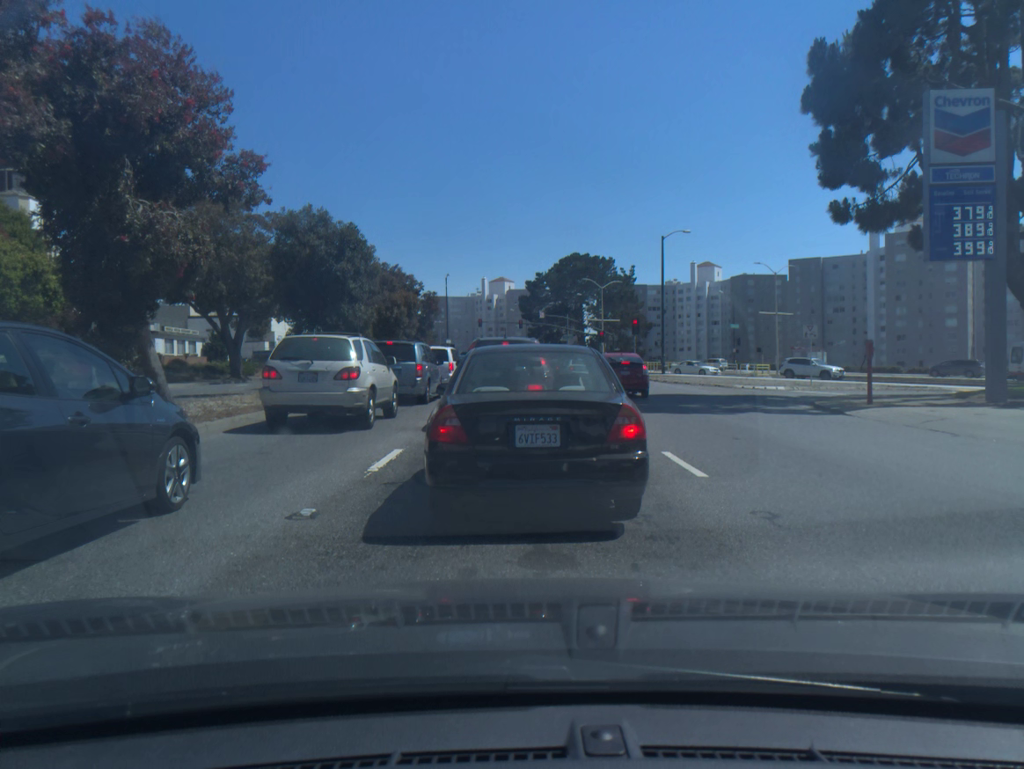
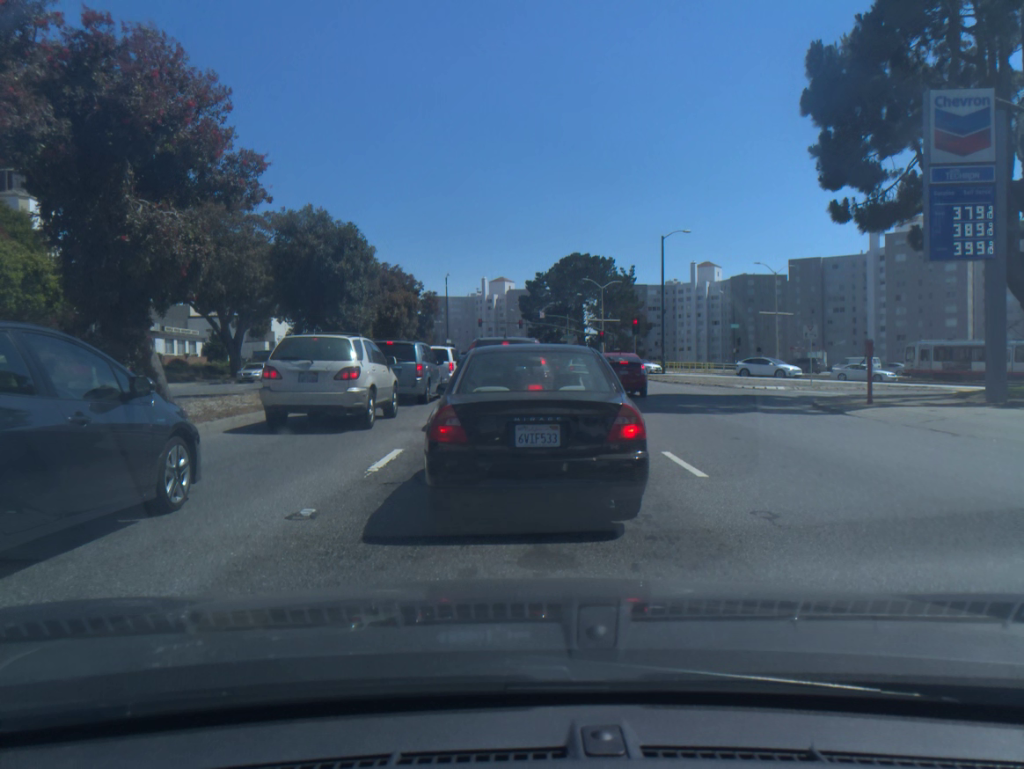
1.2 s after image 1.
(0.0, 0.0) m; 0°
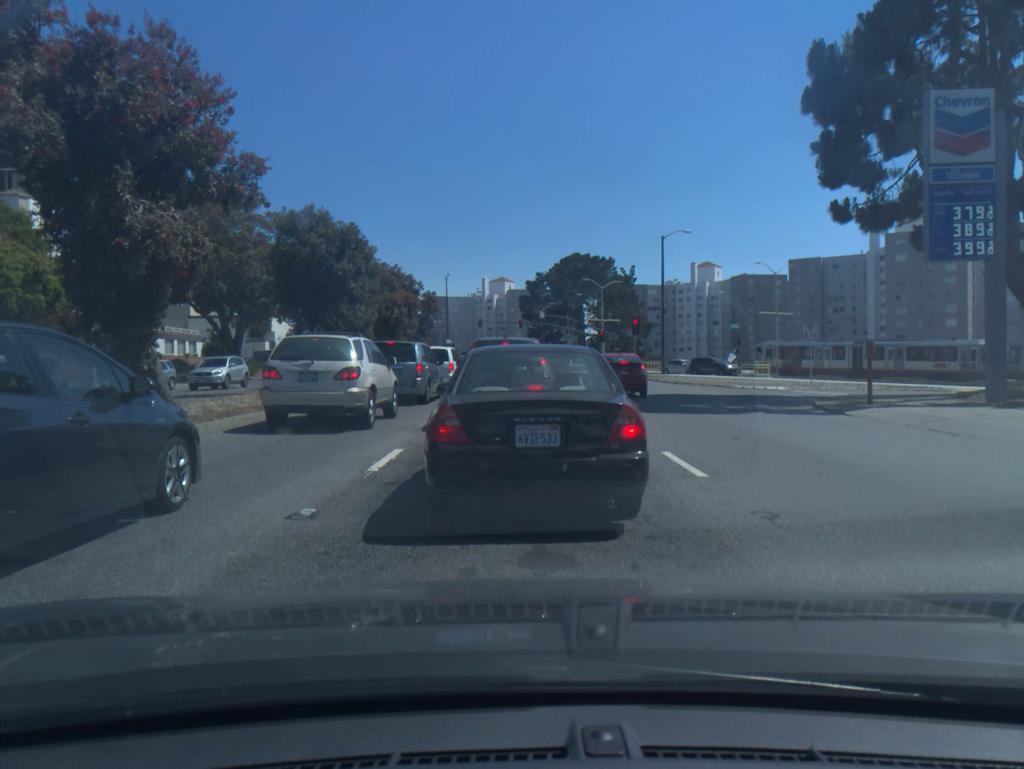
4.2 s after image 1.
(0.0, 0.0) m; 0°
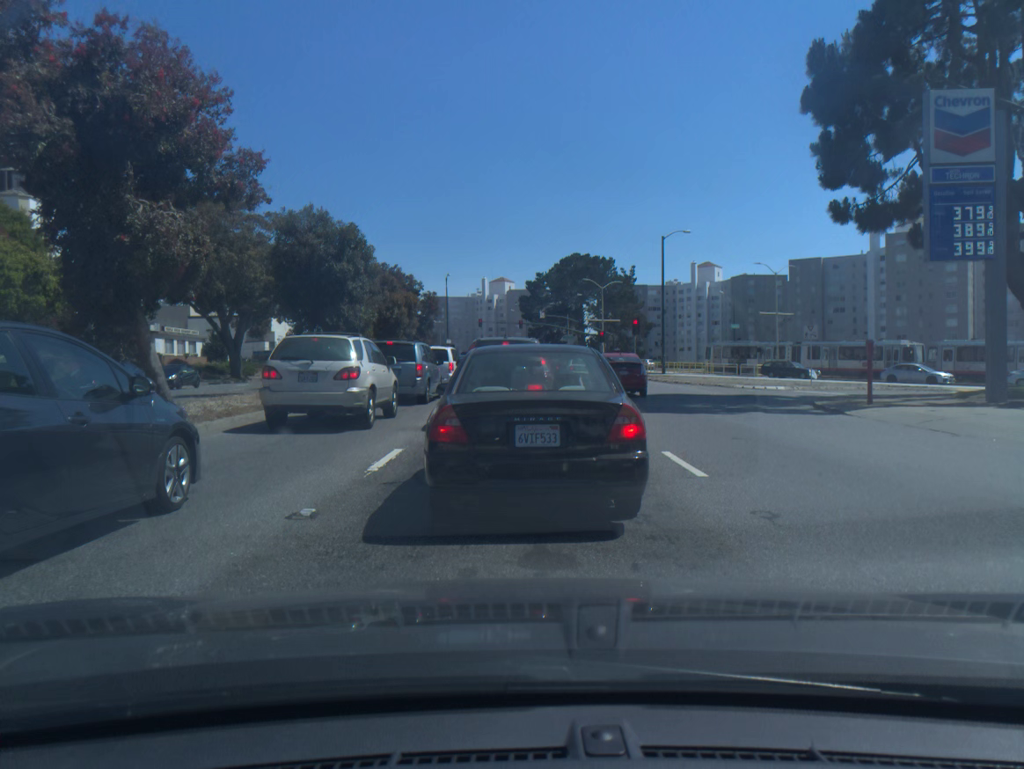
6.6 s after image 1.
(0.0, 0.0) m; 0°
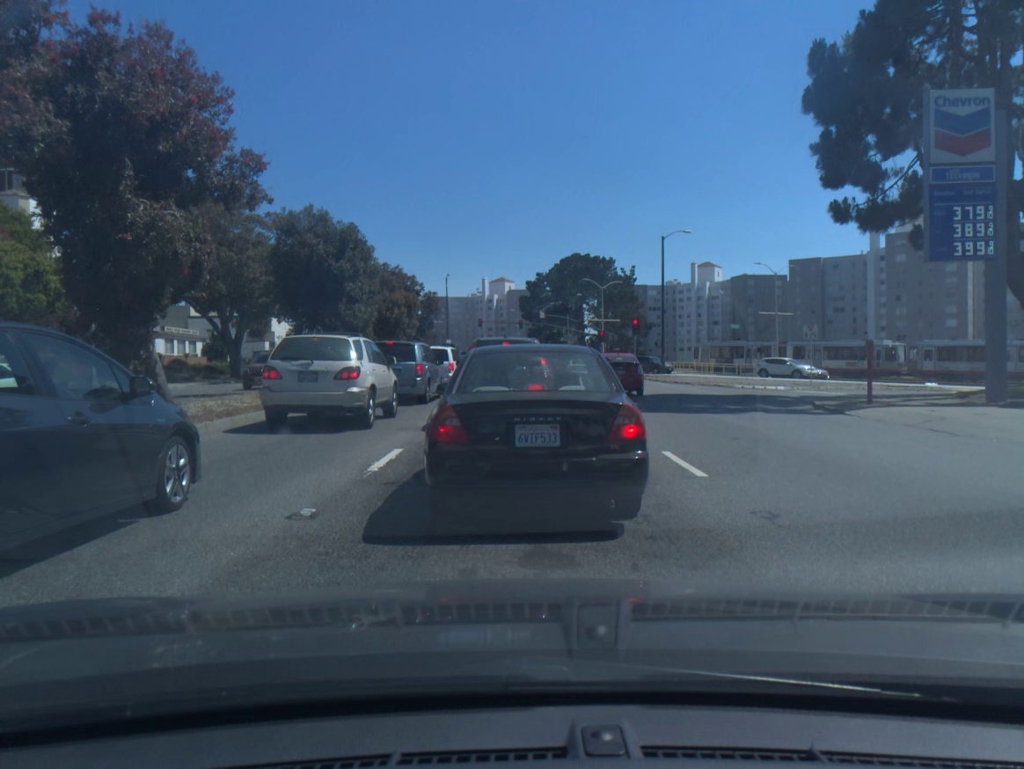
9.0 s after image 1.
(0.0, 0.0) m; 0°
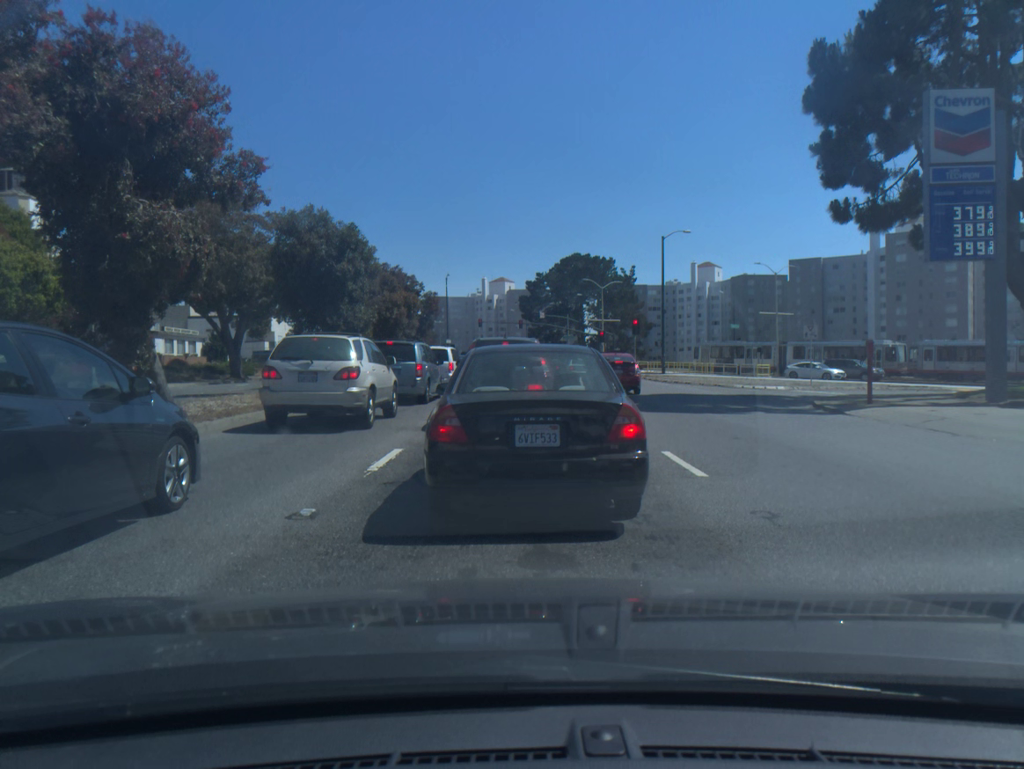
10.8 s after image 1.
(0.0, 0.0) m; 0°
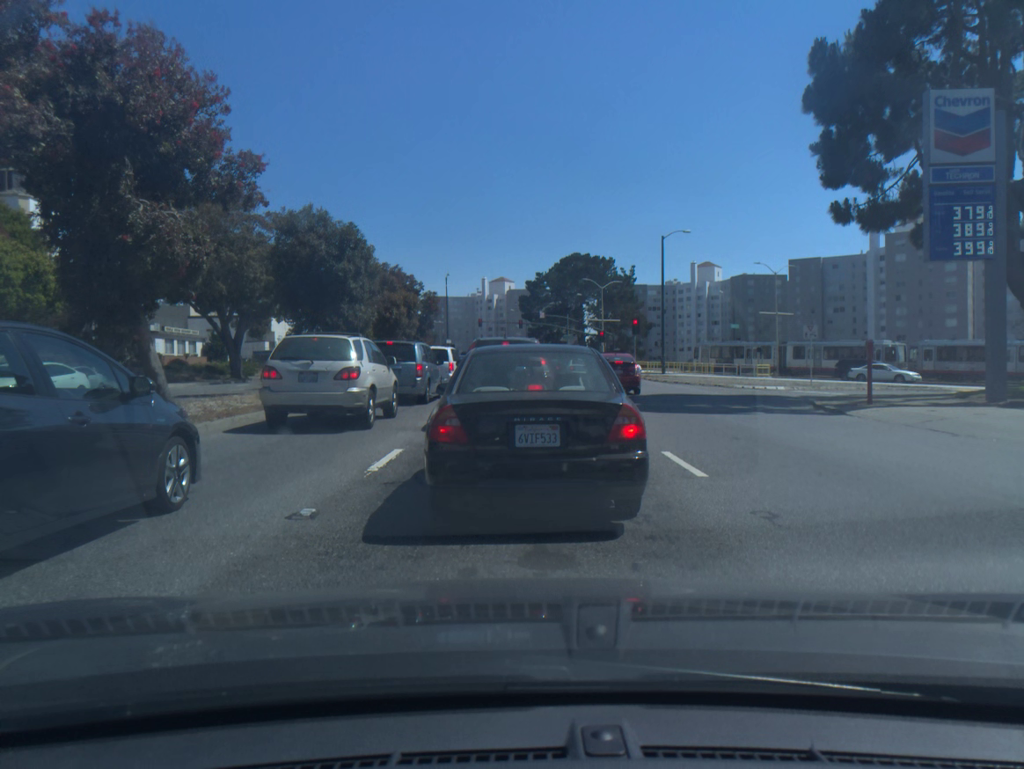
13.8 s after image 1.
(0.0, 0.0) m; 0°
